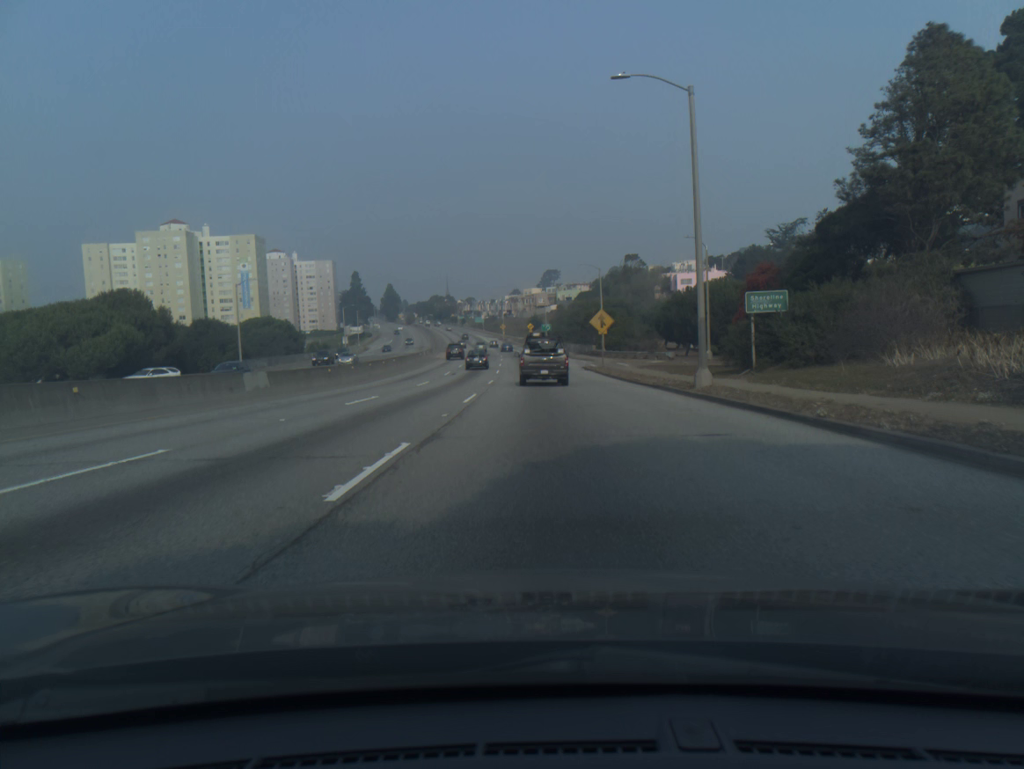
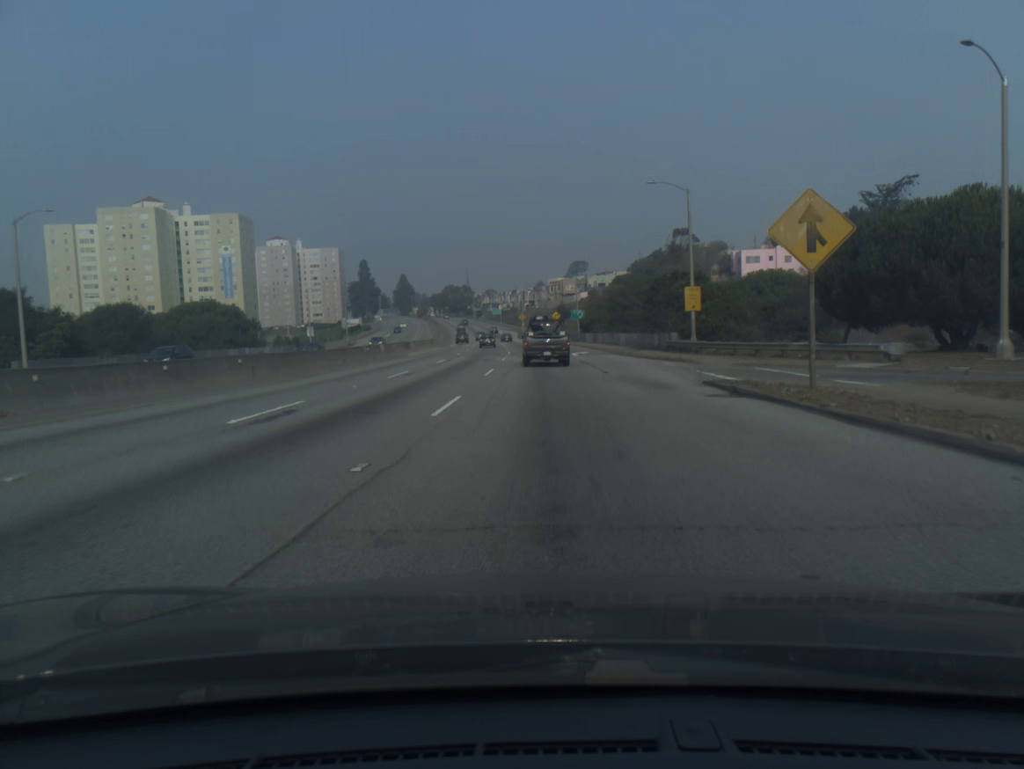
(-0.7, +37.9) m; -2°
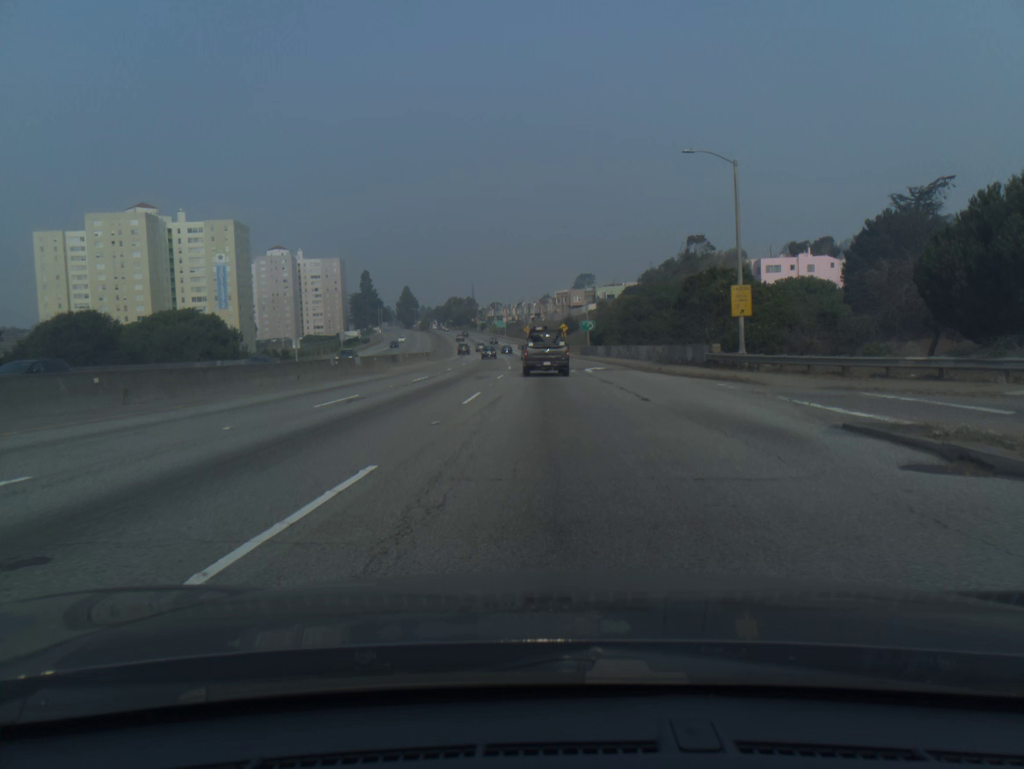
(0.0, +9.5) m; 0°
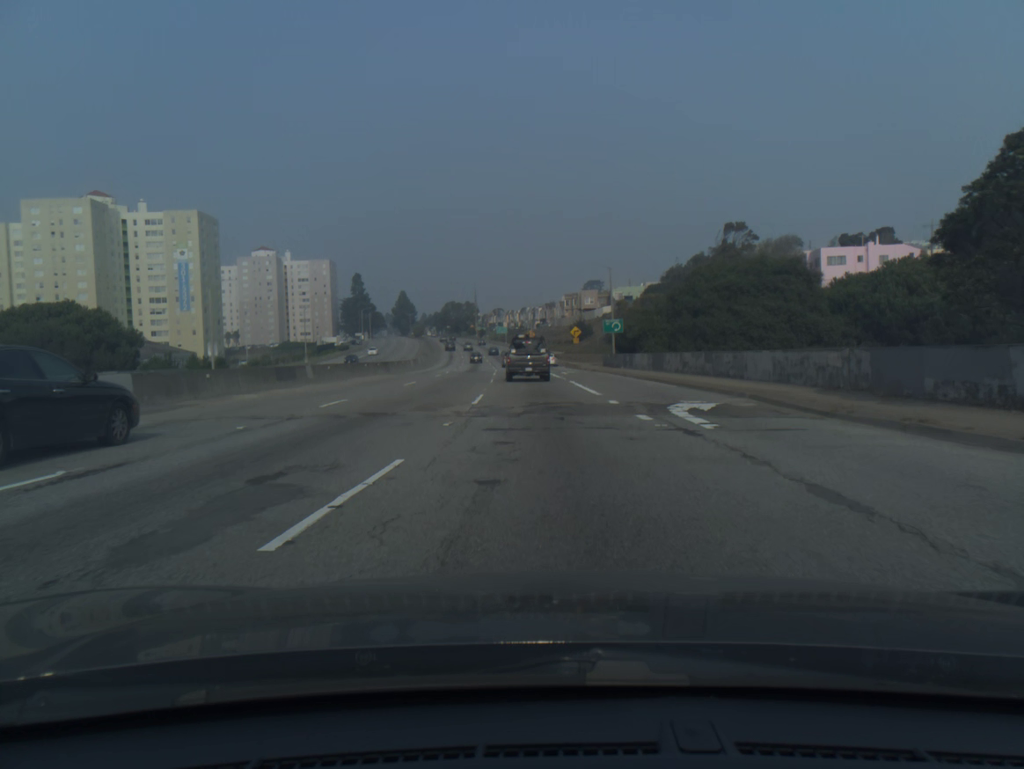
(-0.2, +28.6) m; 0°
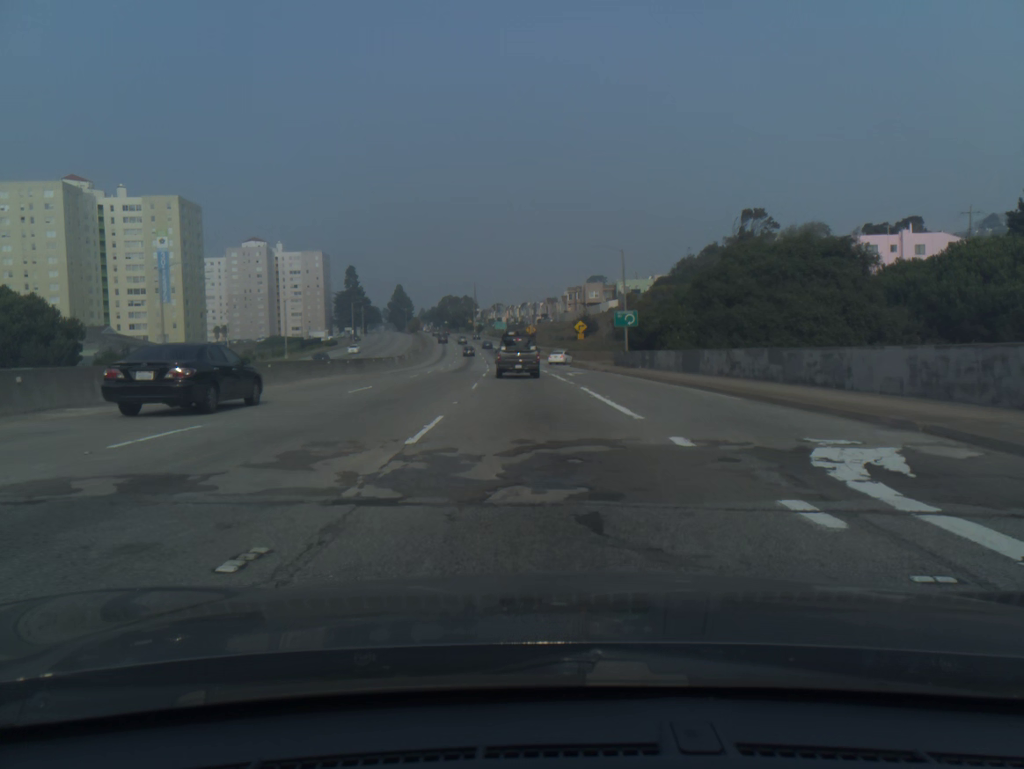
(0.0, +9.6) m; 0°
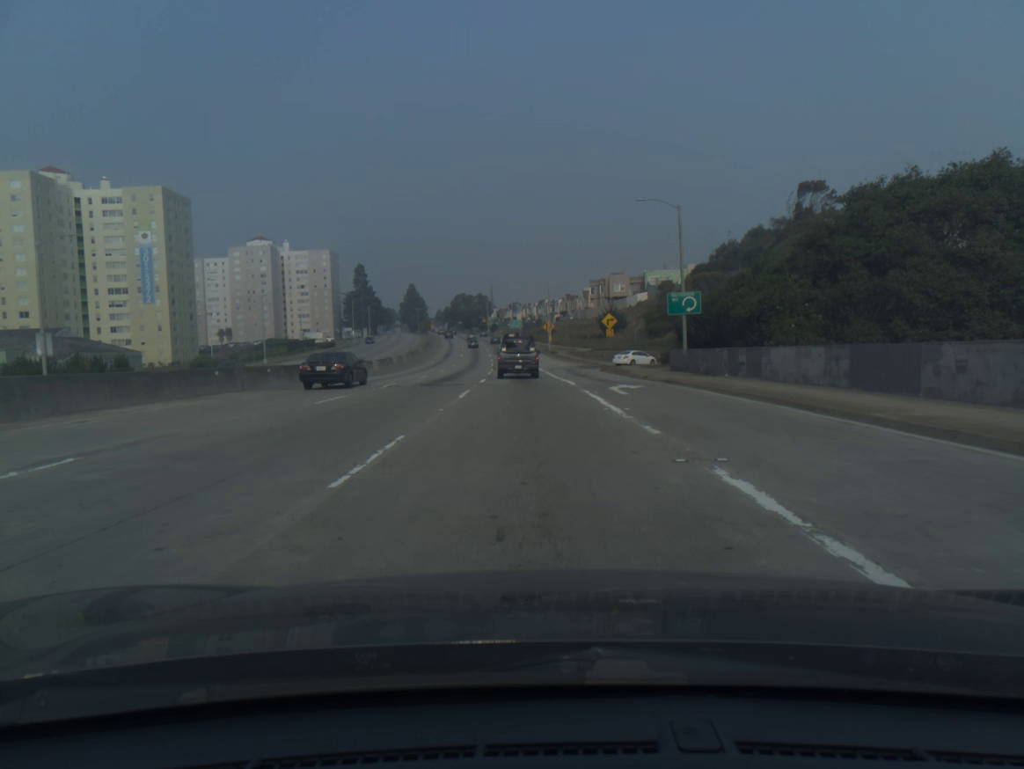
(-0.1, +19.1) m; -1°
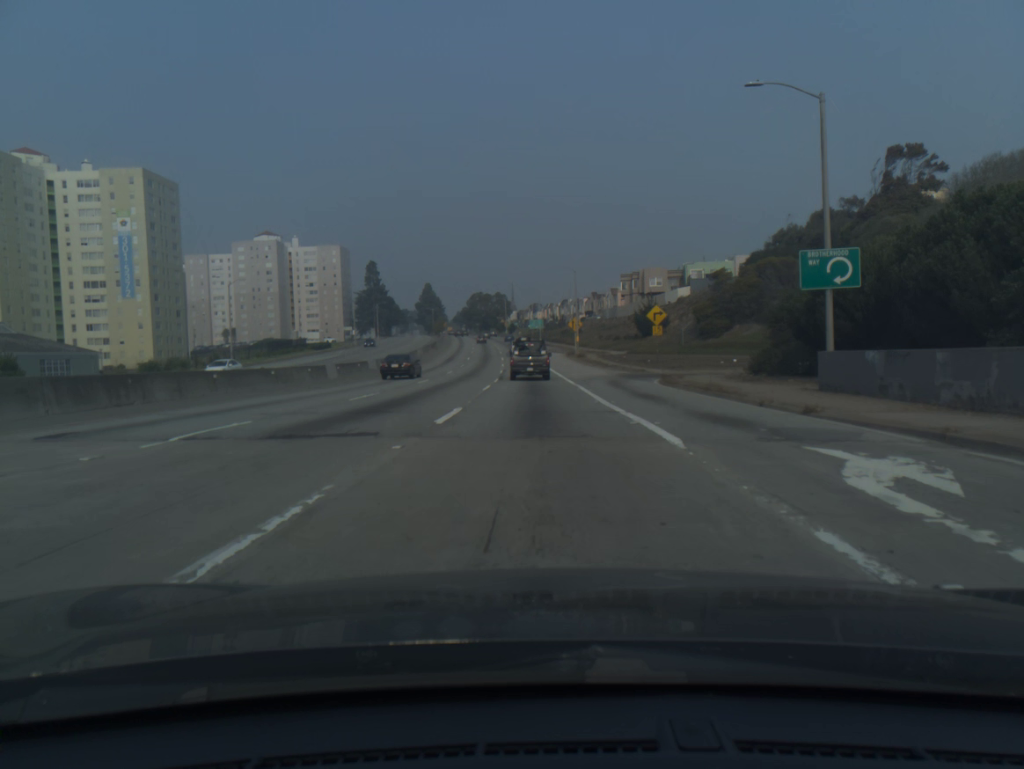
(-0.3, +19.2) m; -2°
